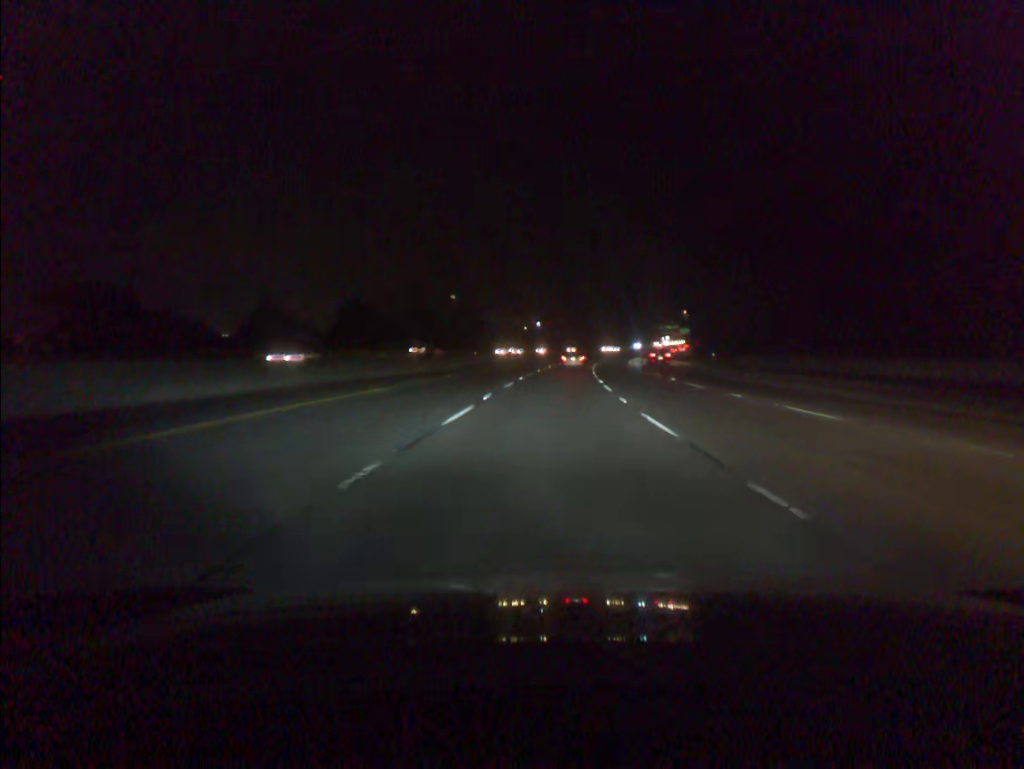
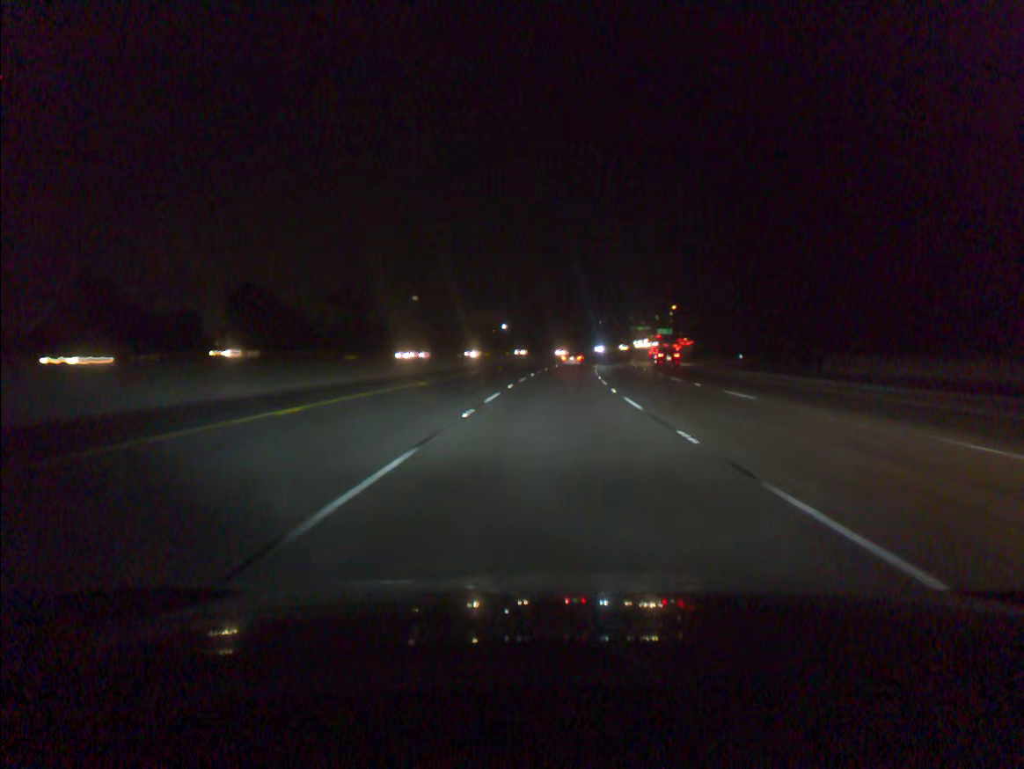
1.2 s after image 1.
(+0.6, +37.0) m; +2°
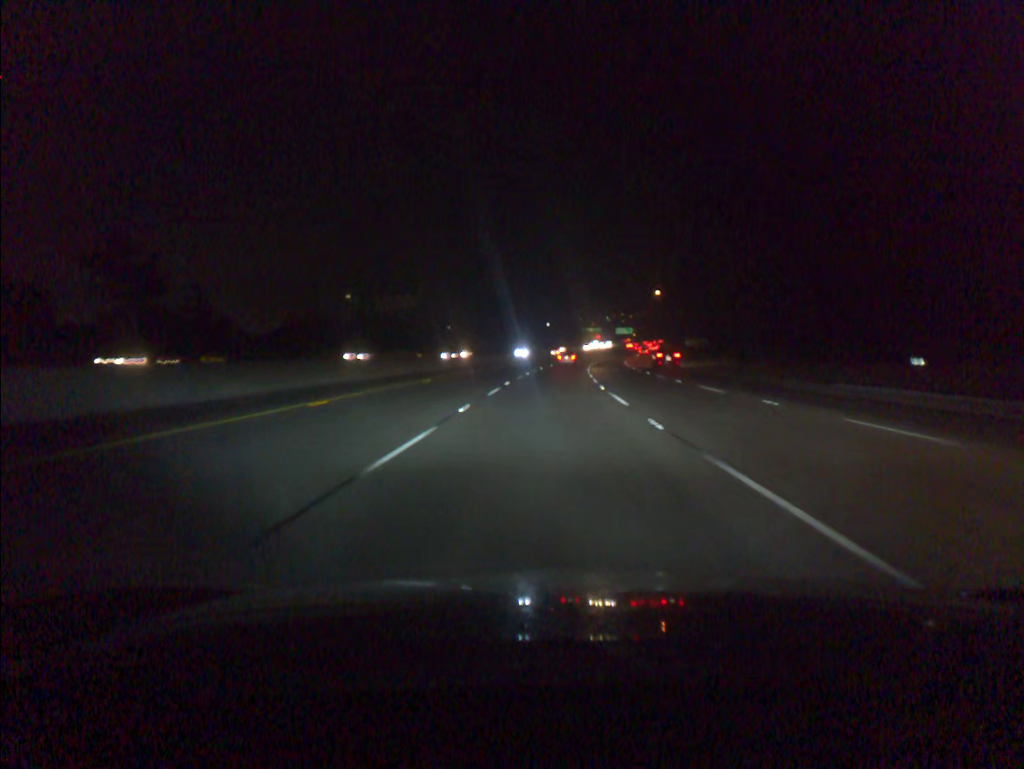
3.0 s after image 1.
(+2.0, +55.5) m; +4°
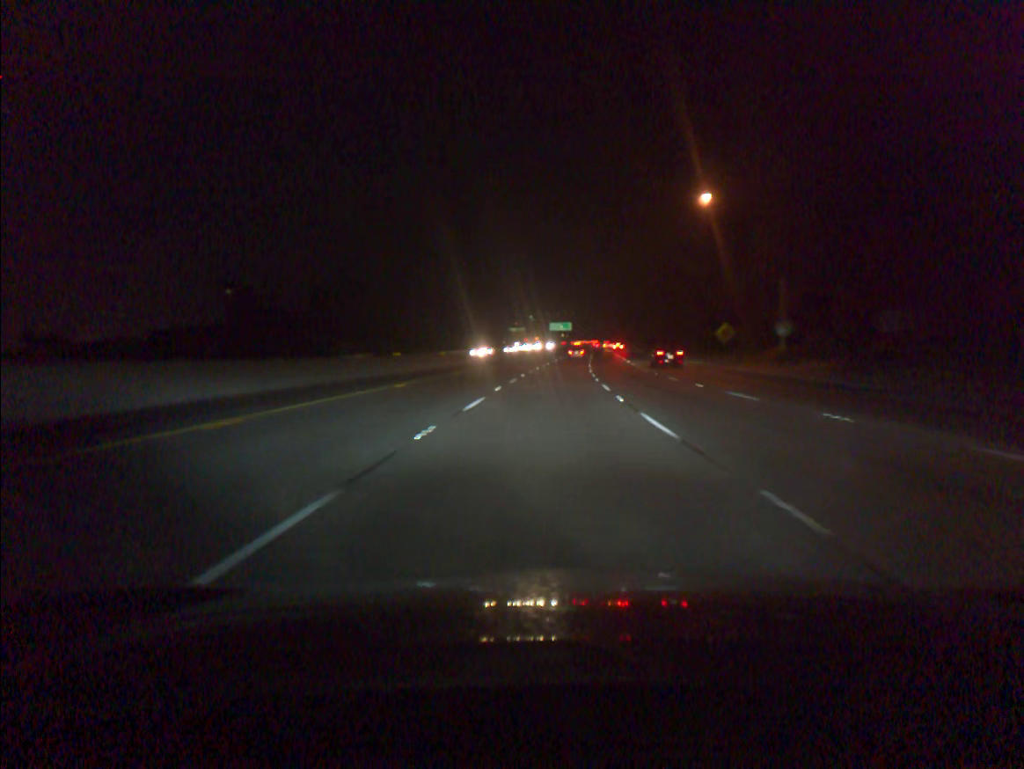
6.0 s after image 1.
(+4.3, +92.5) m; +6°
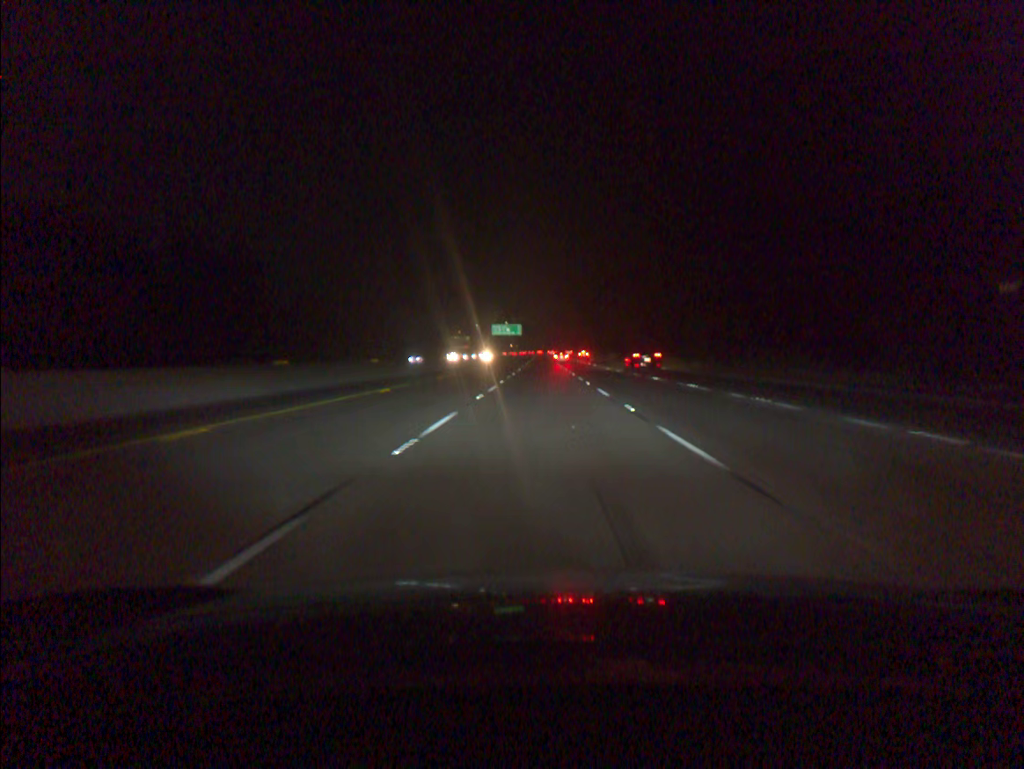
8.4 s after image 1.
(+2.7, +73.9) m; +4°
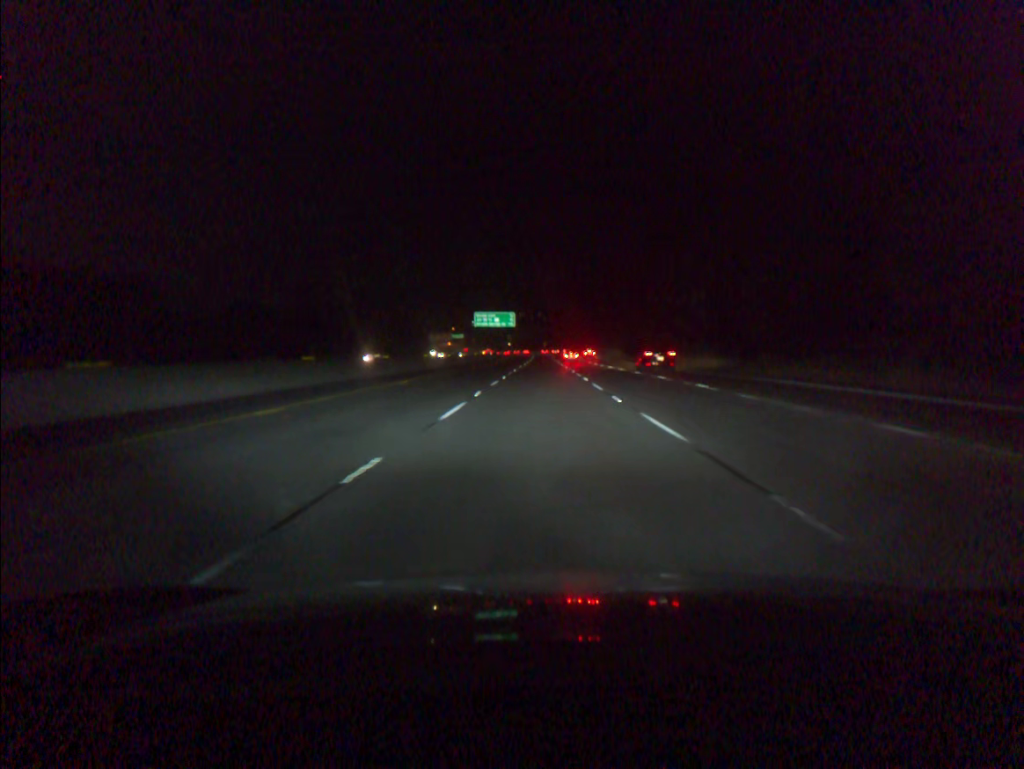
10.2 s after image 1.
(+0.1, +55.1) m; 0°
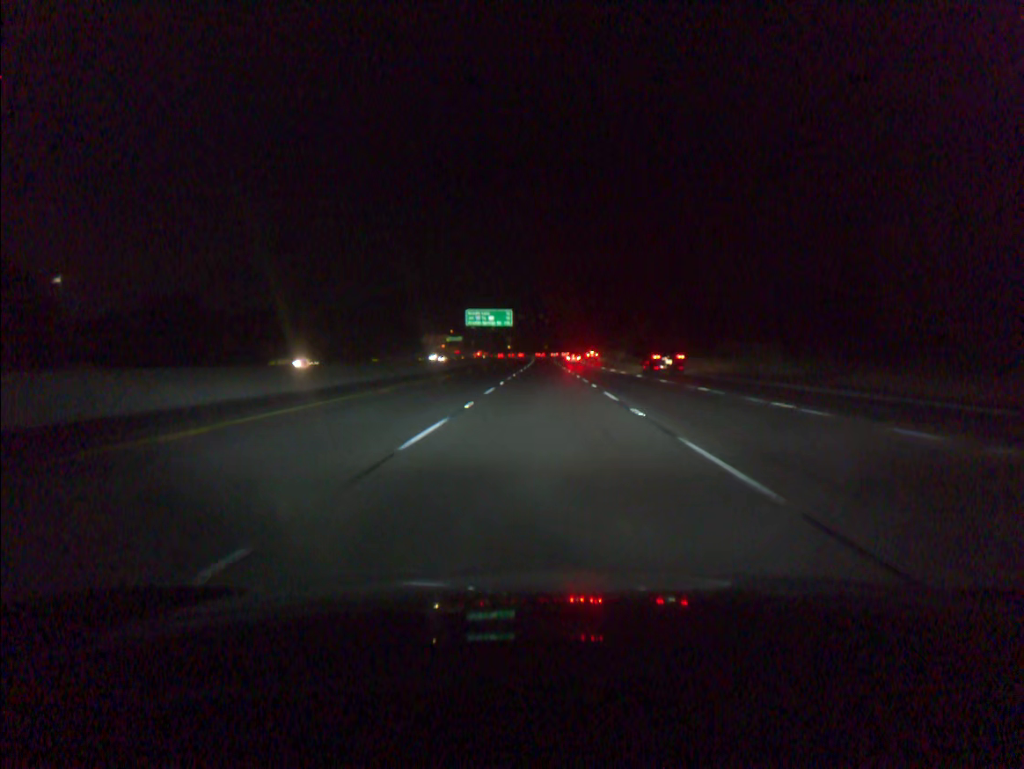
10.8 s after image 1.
(0.0, +18.3) m; 0°
